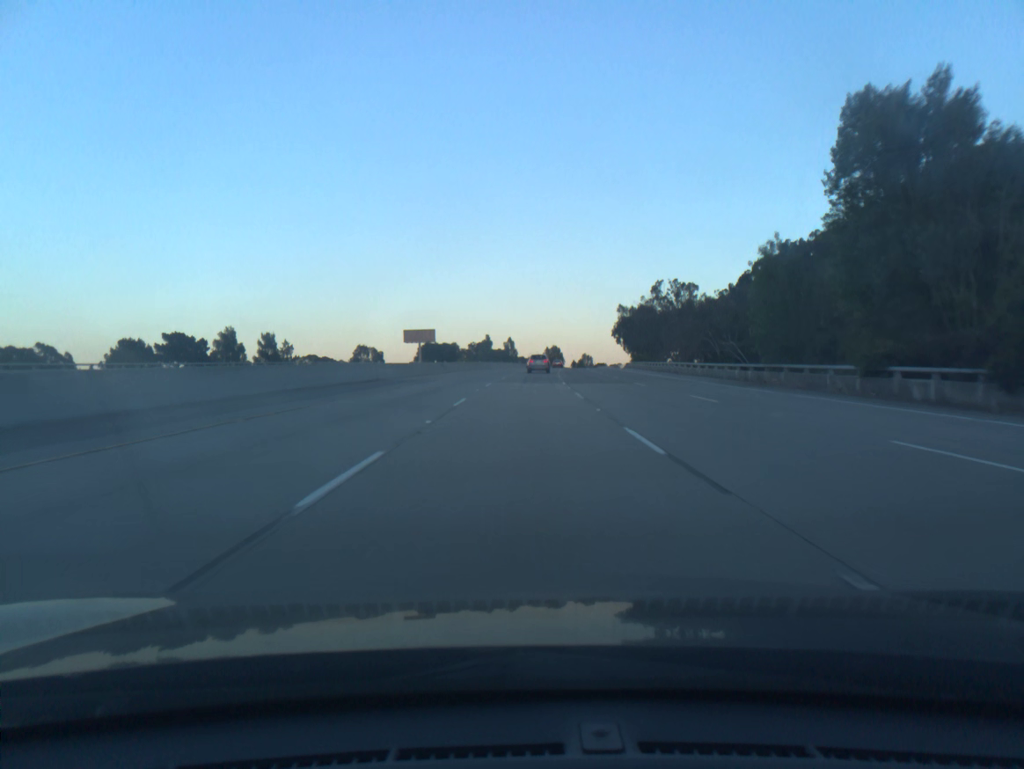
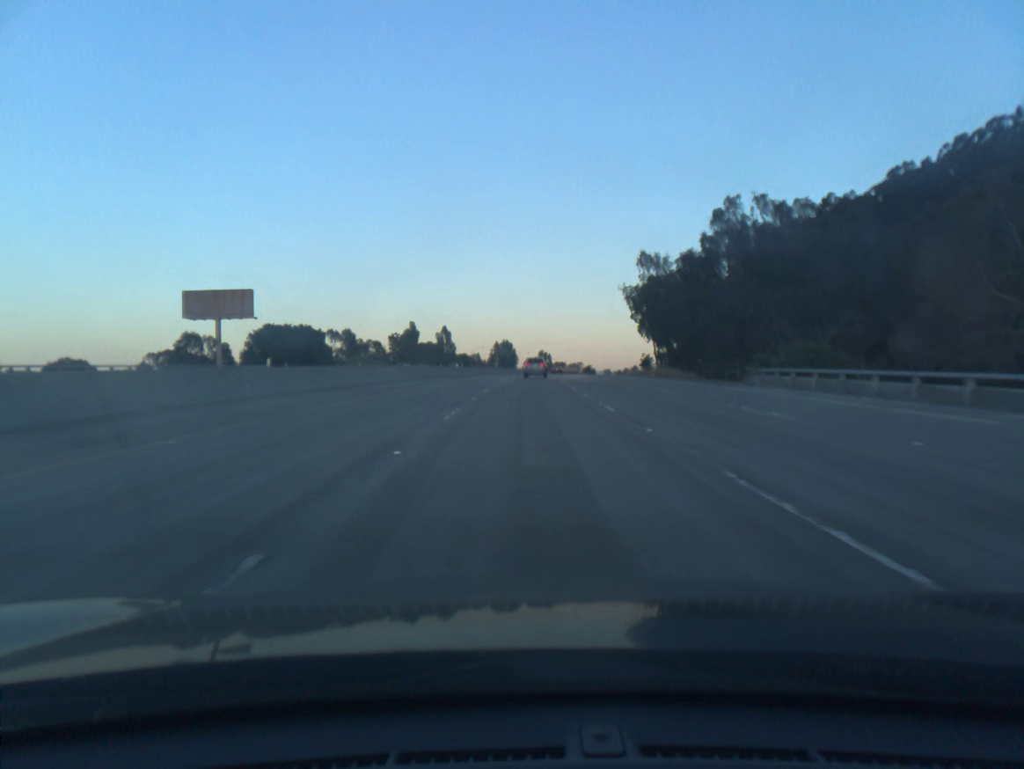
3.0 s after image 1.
(+2.5, +92.5) m; +4°
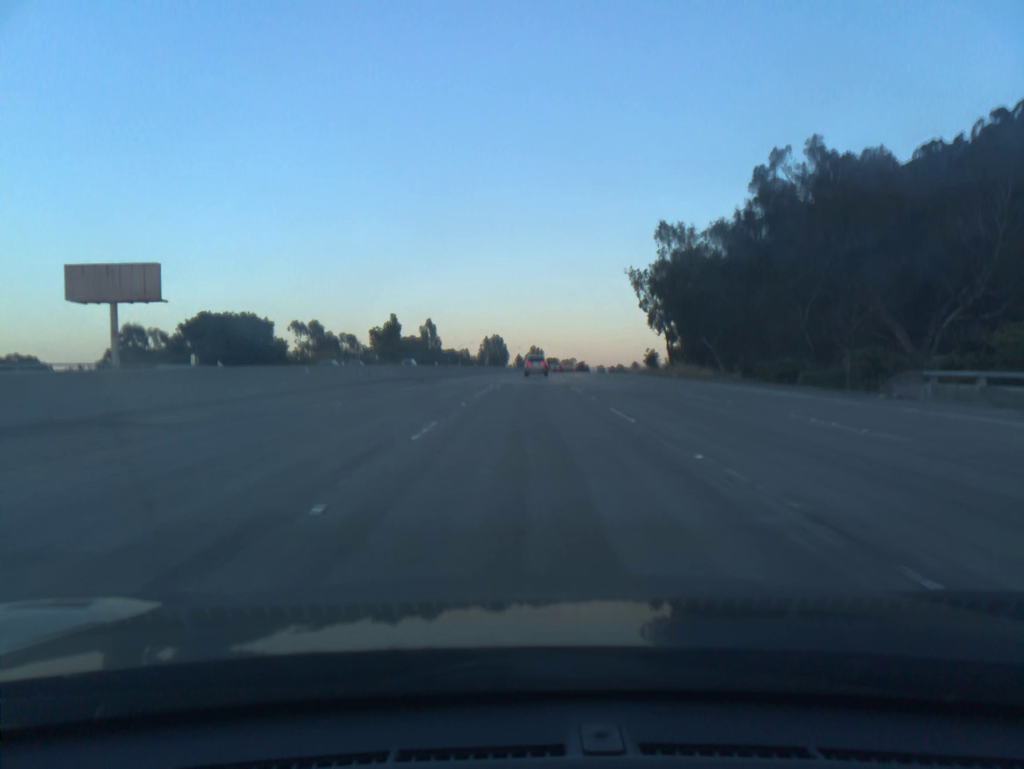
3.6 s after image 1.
(+0.1, +18.5) m; +1°
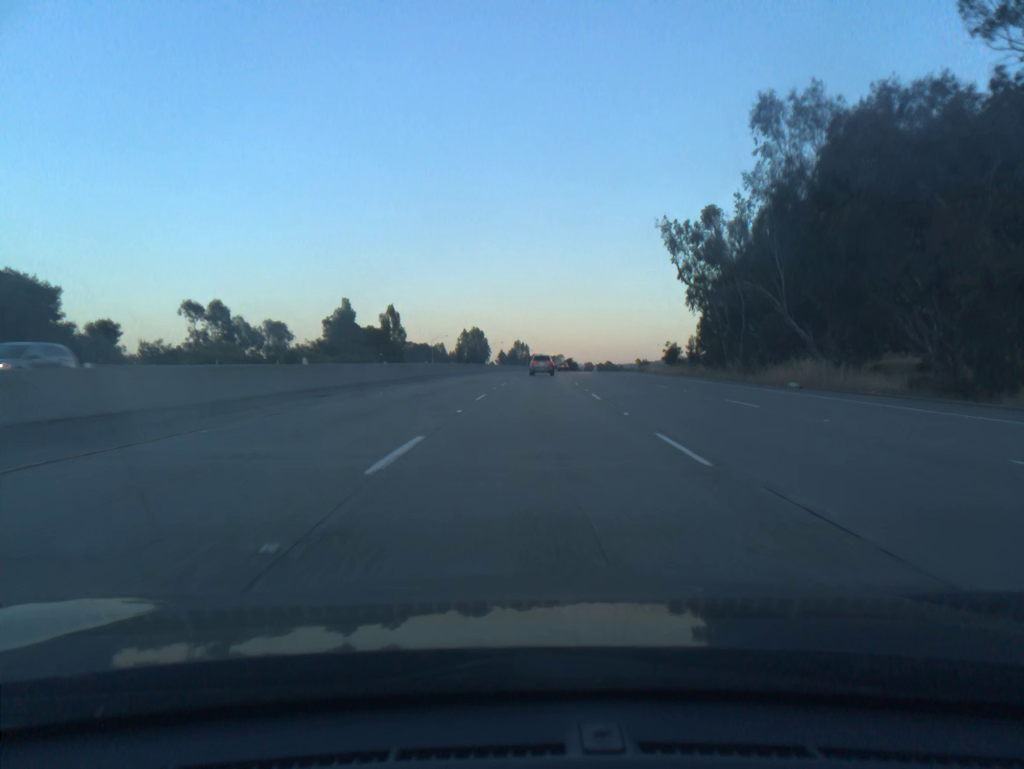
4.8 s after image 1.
(+0.4, +36.9) m; +1°
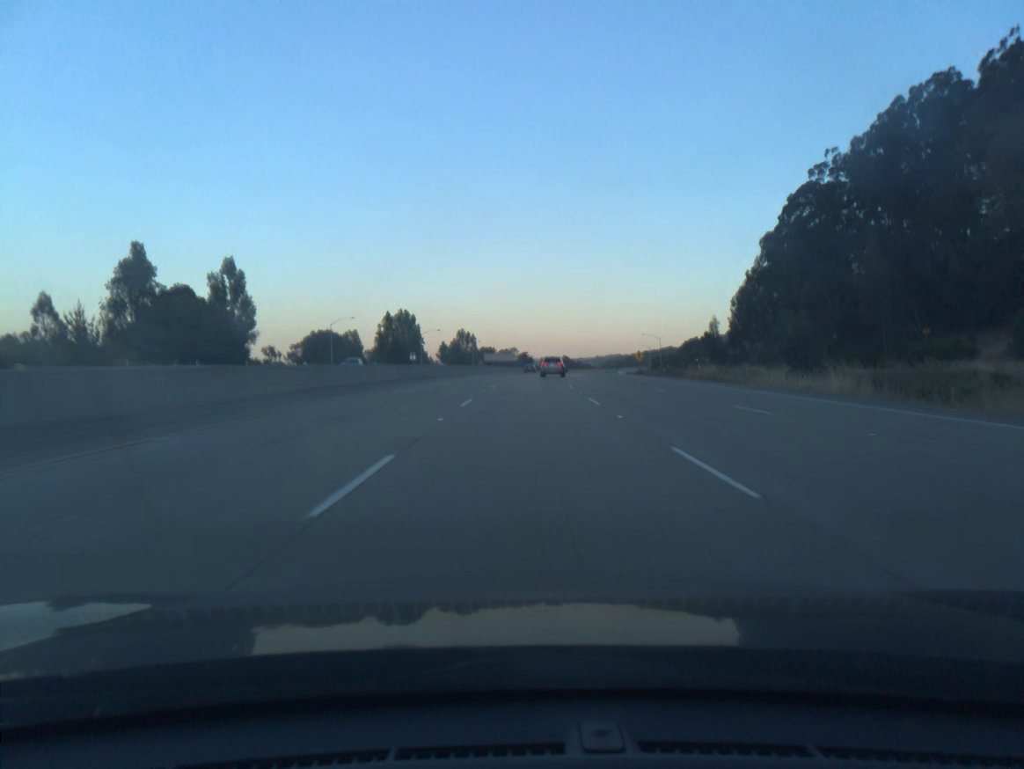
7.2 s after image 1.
(+2.5, +73.5) m; +4°
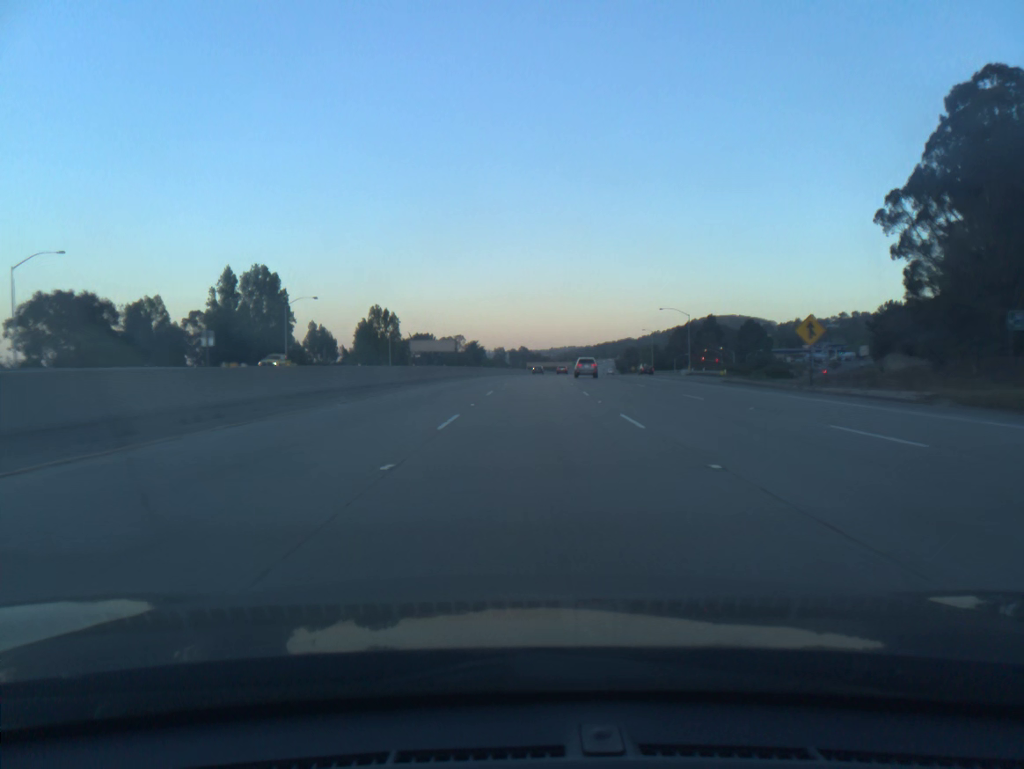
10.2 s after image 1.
(+2.7, +92.3) m; +3°
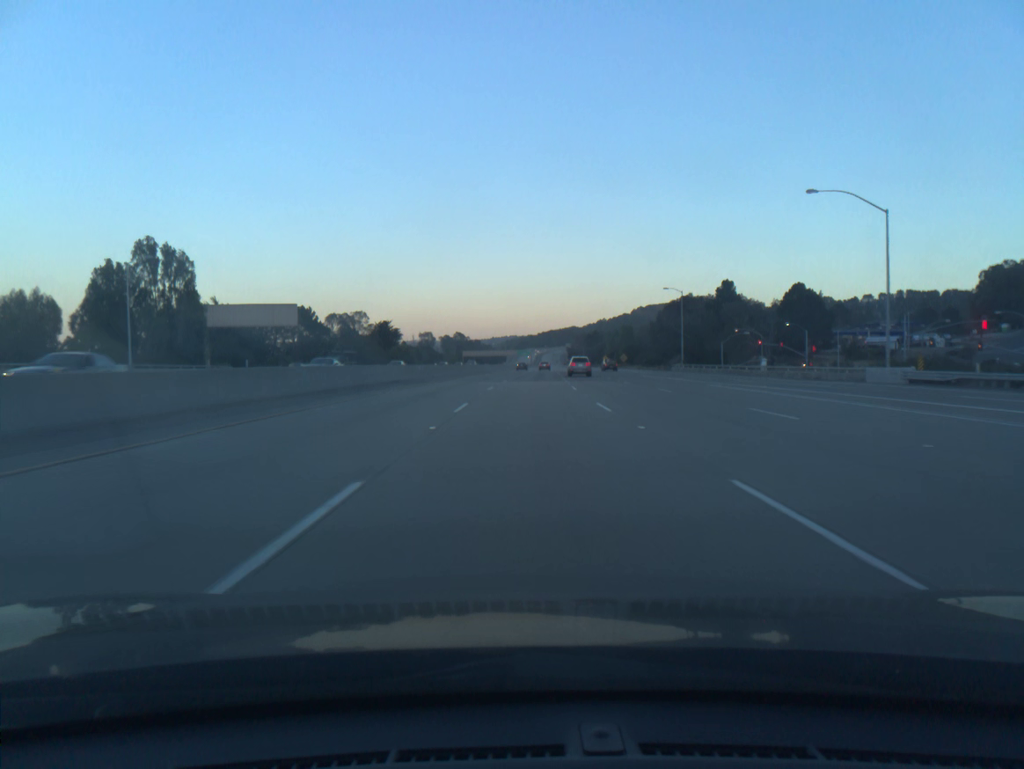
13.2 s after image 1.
(+3.7, +95.4) m; +4°
